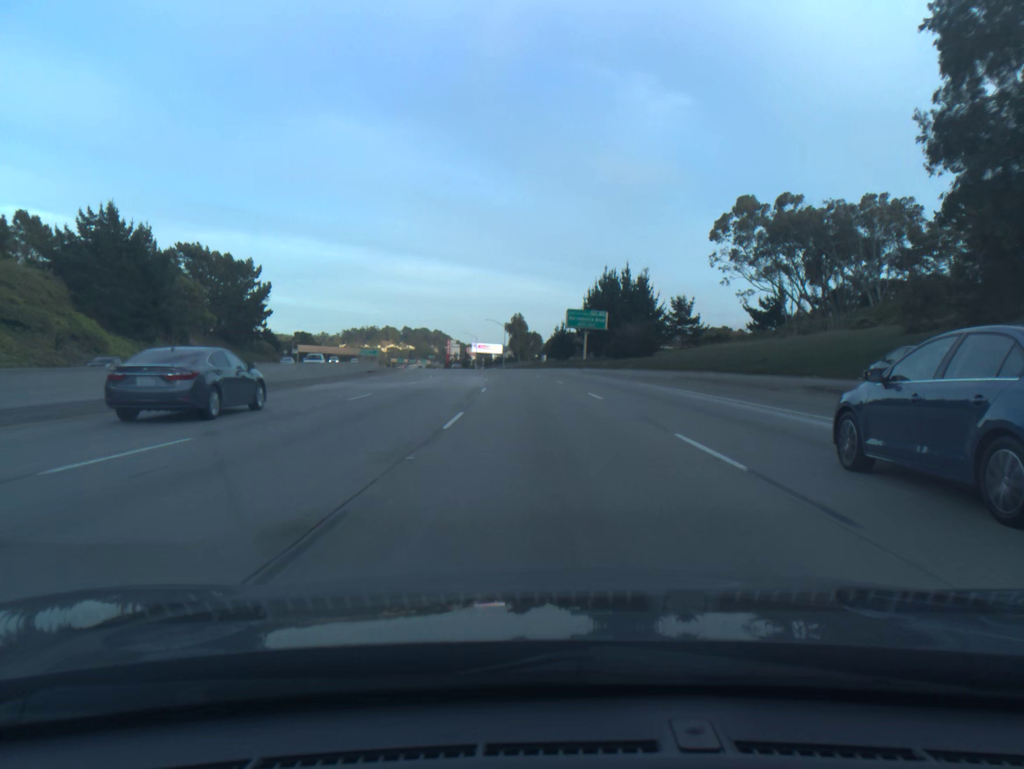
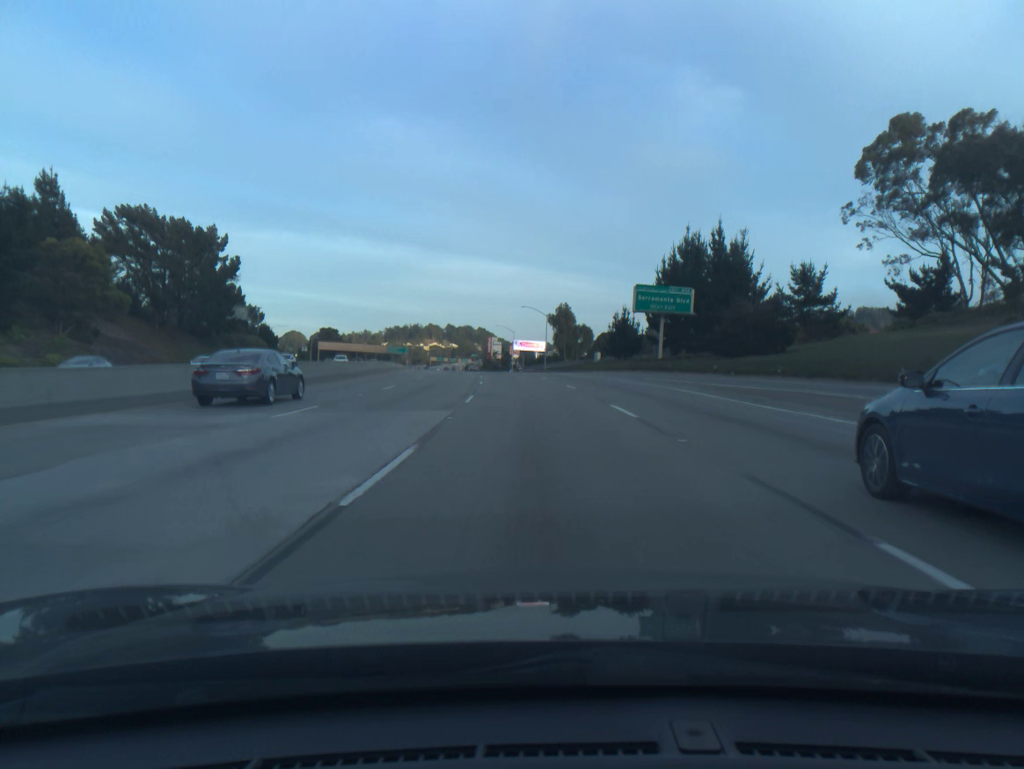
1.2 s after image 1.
(-1.0, +36.2) m; -3°
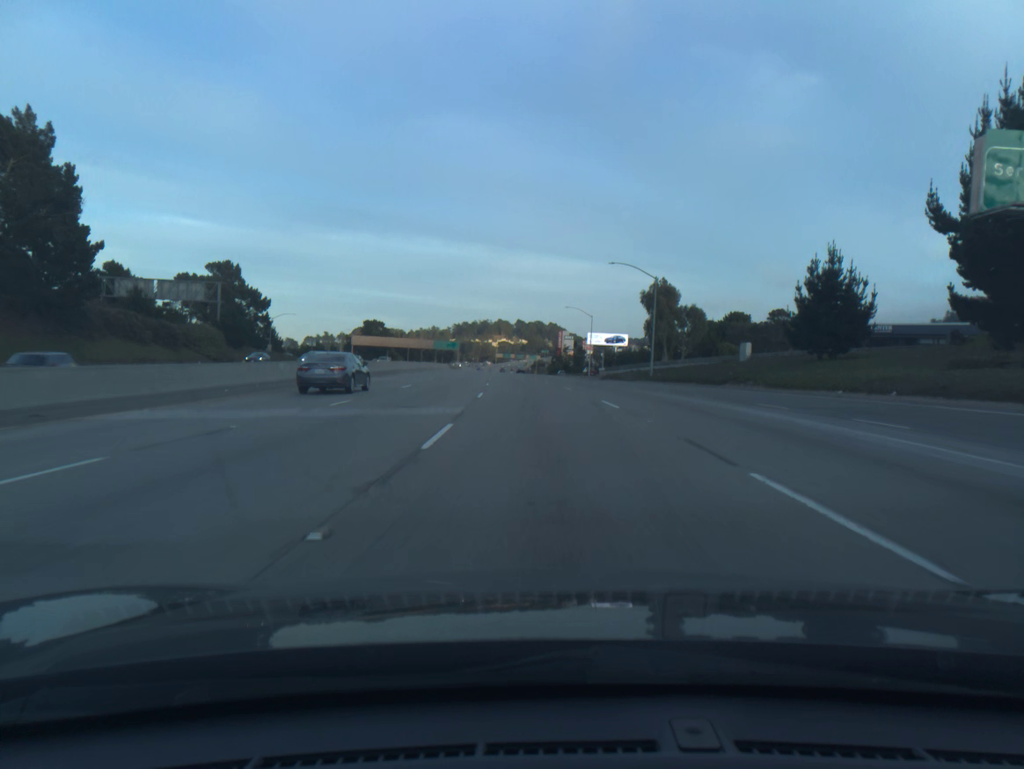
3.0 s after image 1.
(-2.7, +54.7) m; -5°
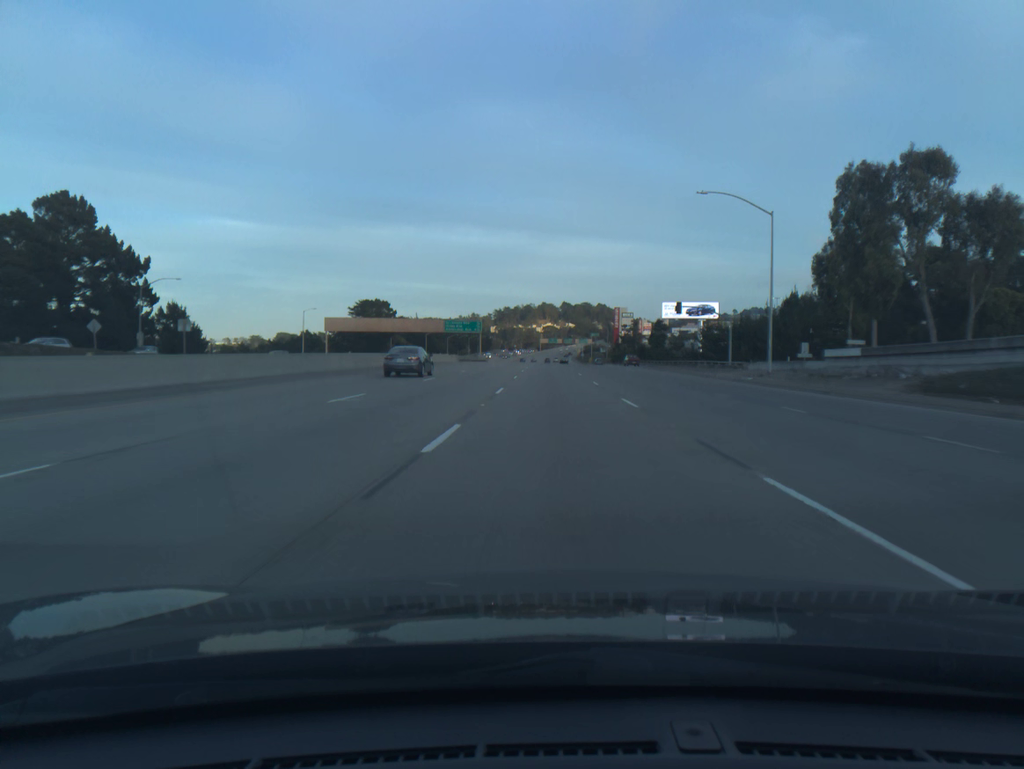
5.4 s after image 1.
(-3.1, +73.6) m; -3°
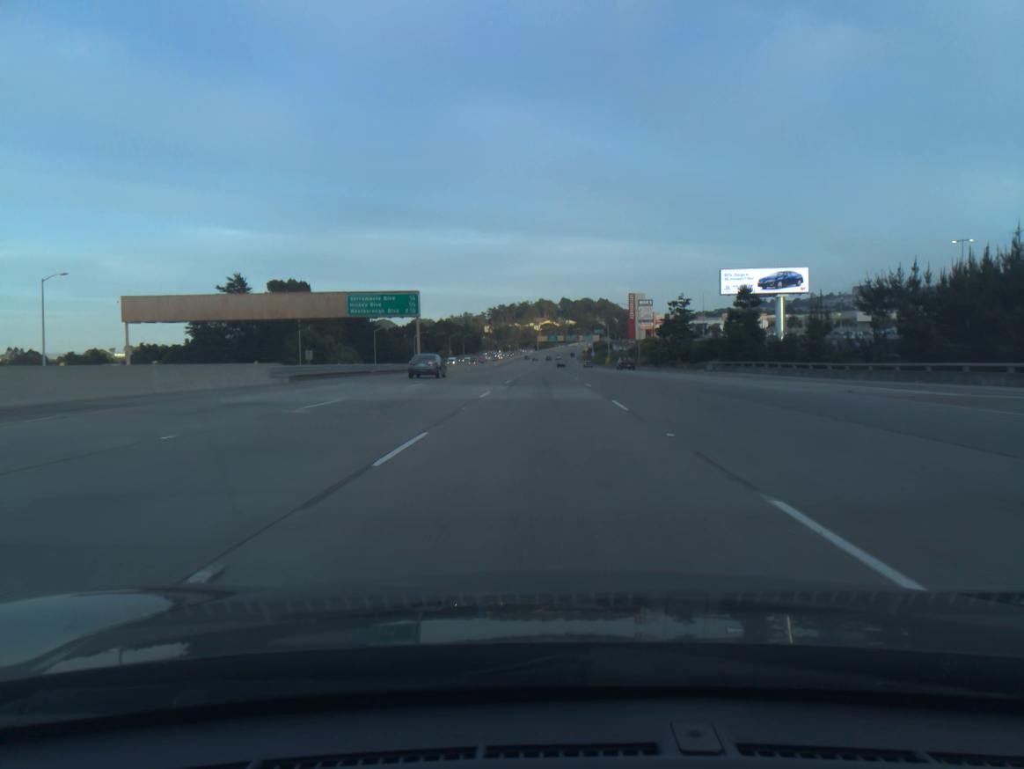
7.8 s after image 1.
(+0.5, +74.0) m; 0°
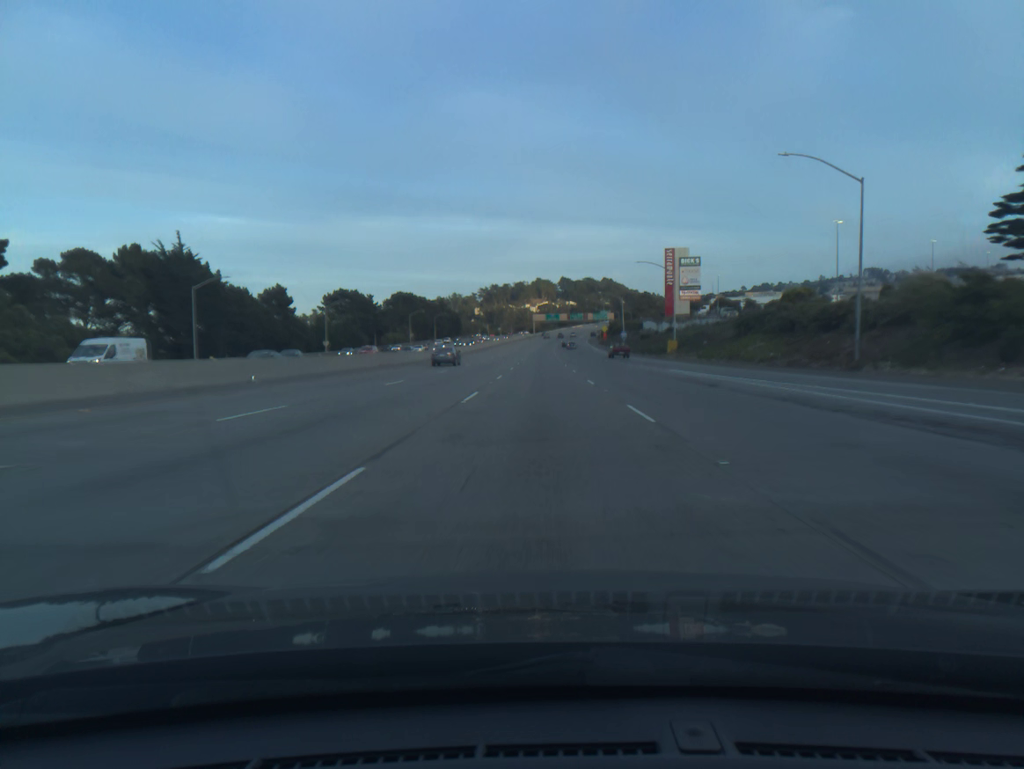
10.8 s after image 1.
(+0.1, +92.3) m; 0°
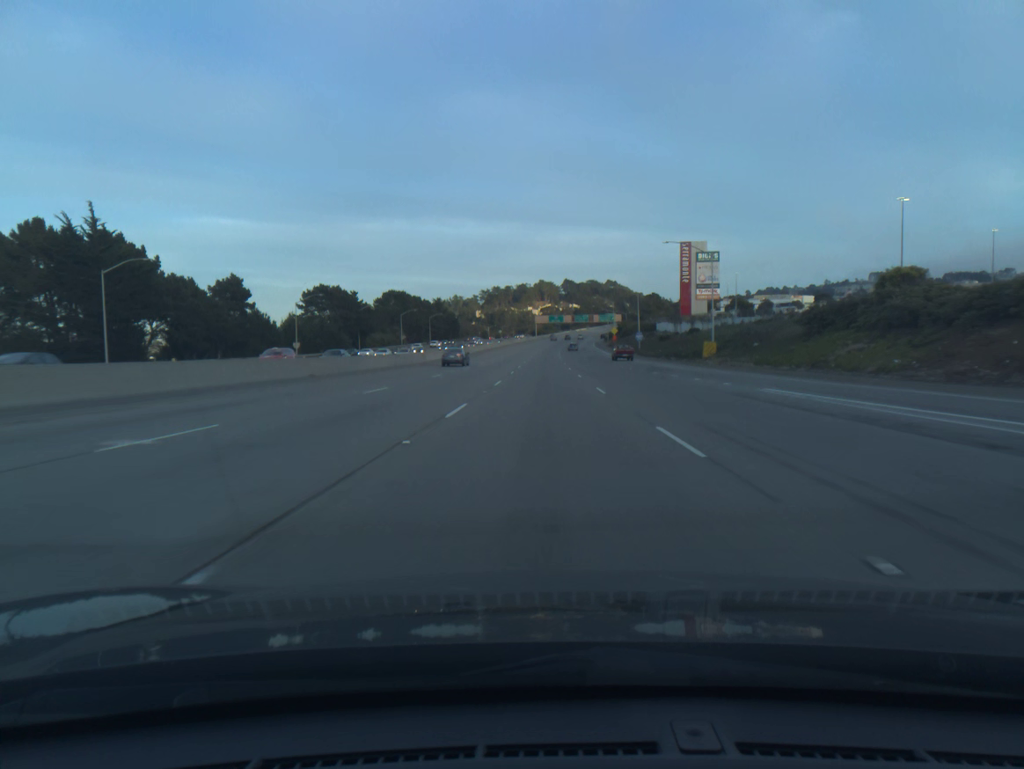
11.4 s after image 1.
(0.0, +18.5) m; 0°
